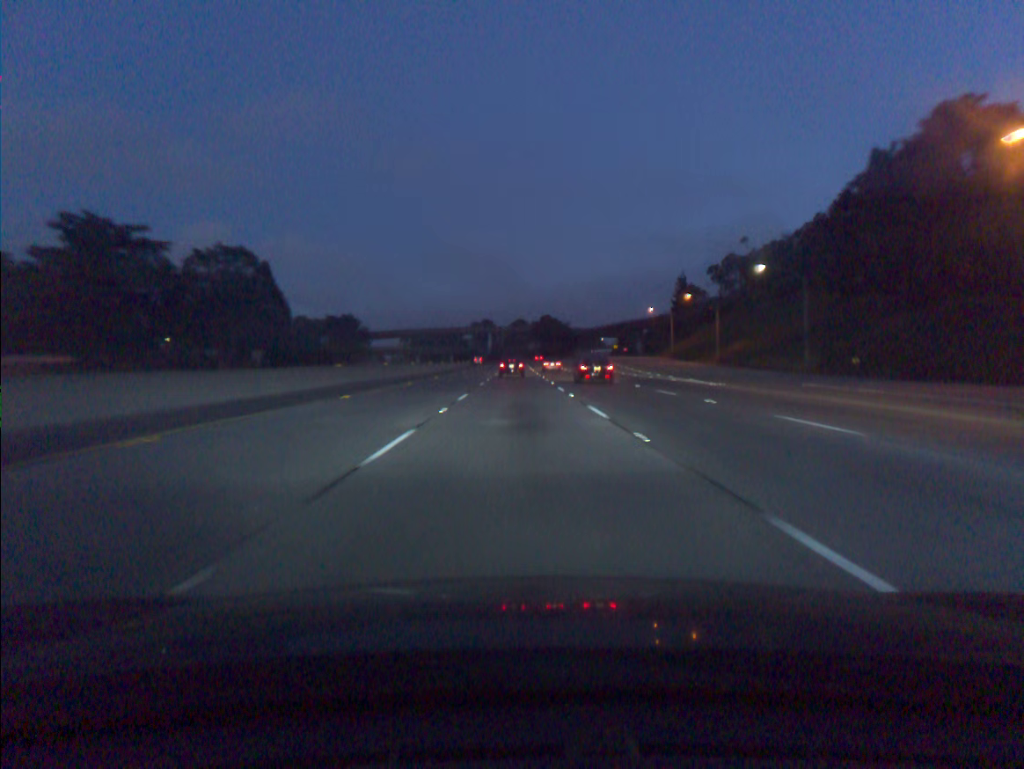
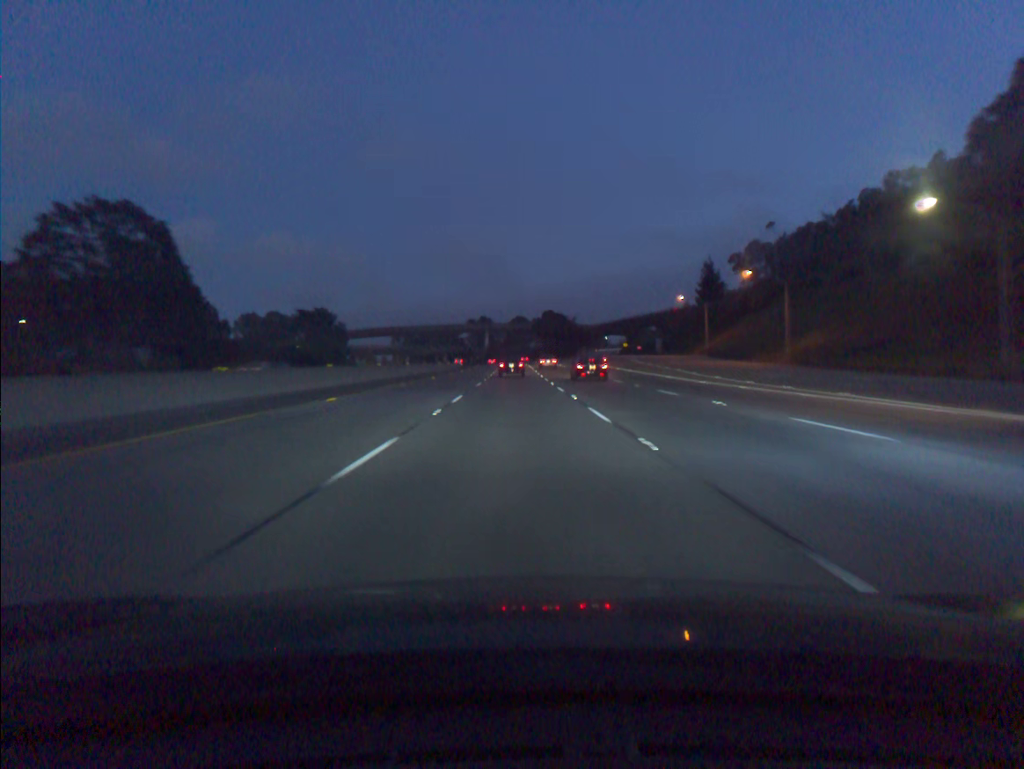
(0.0, +30.5) m; 0°
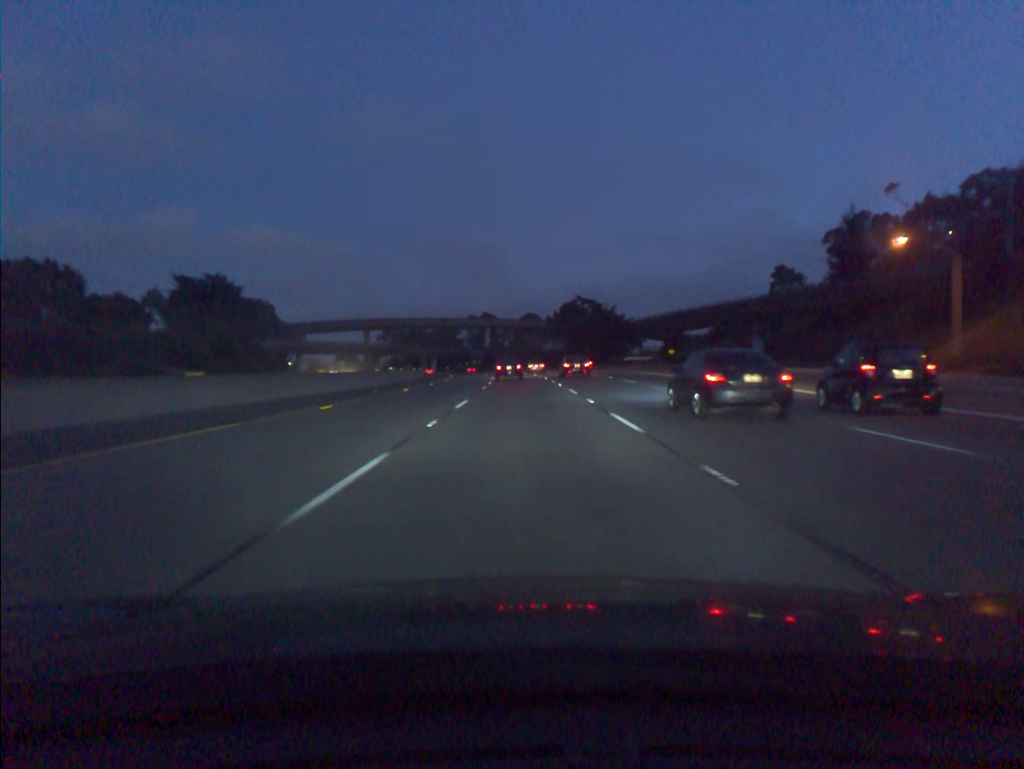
(-0.4, +75.2) m; -1°
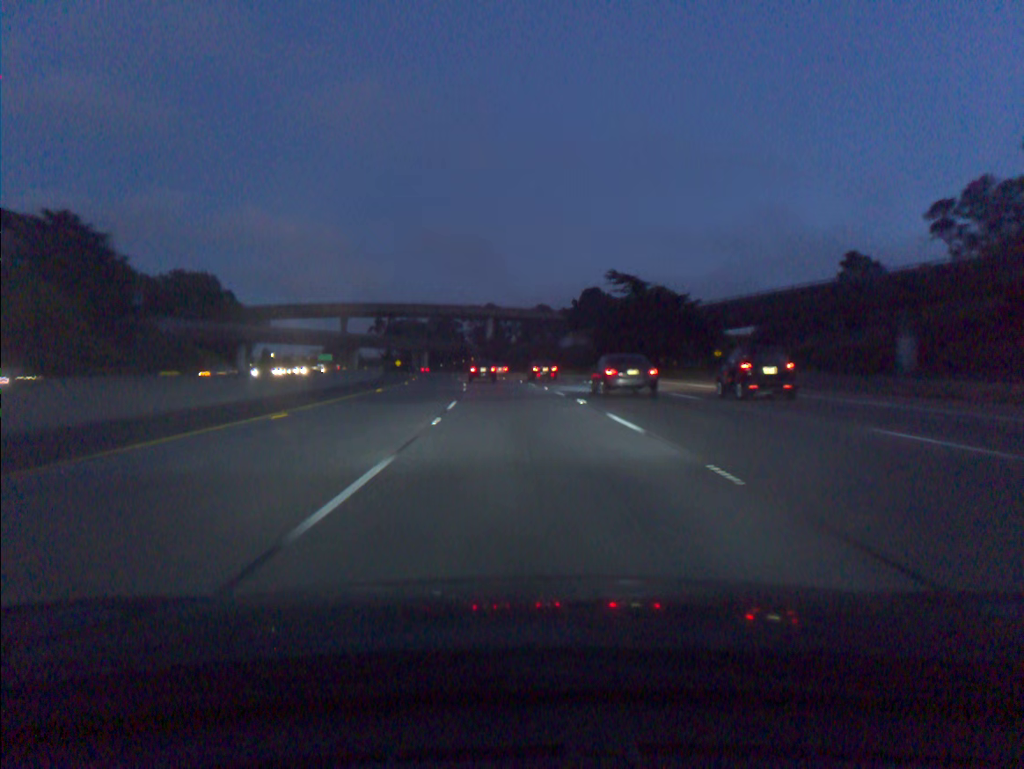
(-0.1, +44.3) m; 0°
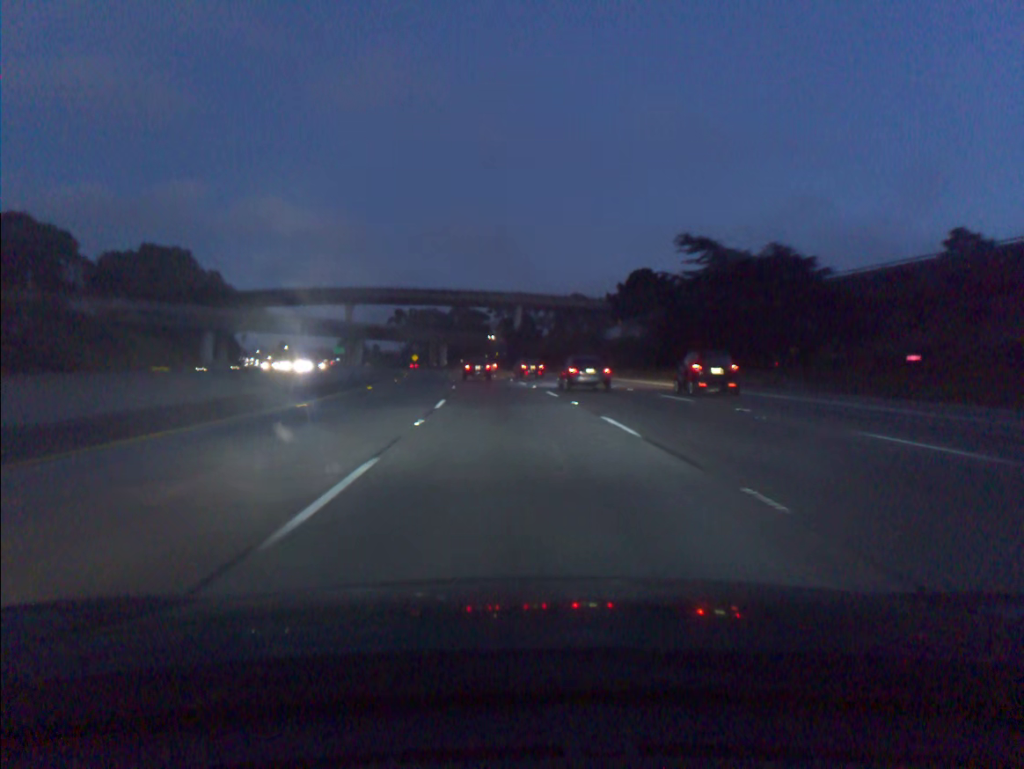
(-0.5, +29.3) m; -2°
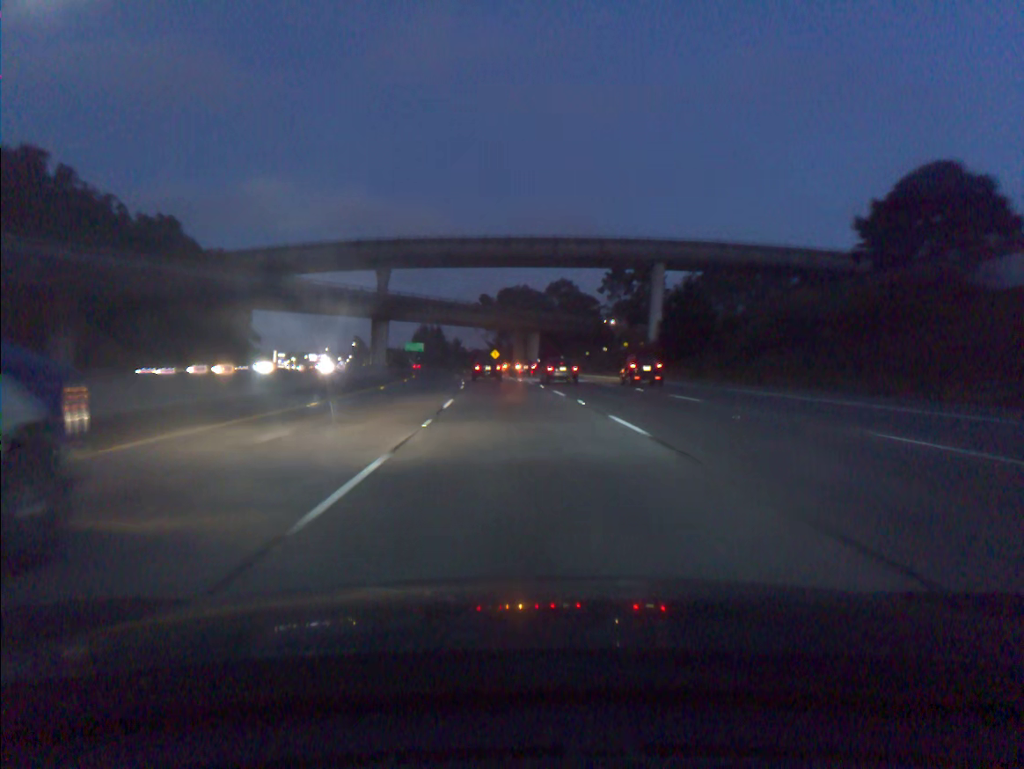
(-4.8, +72.6) m; -7°
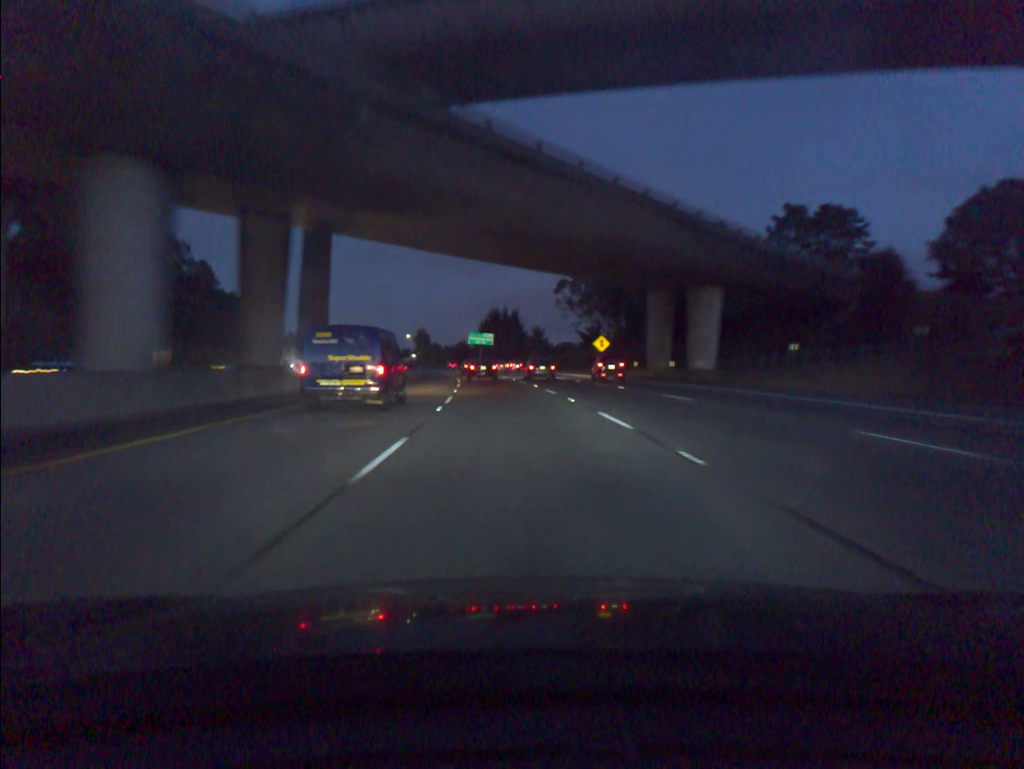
(-3.8, +71.3) m; -6°
